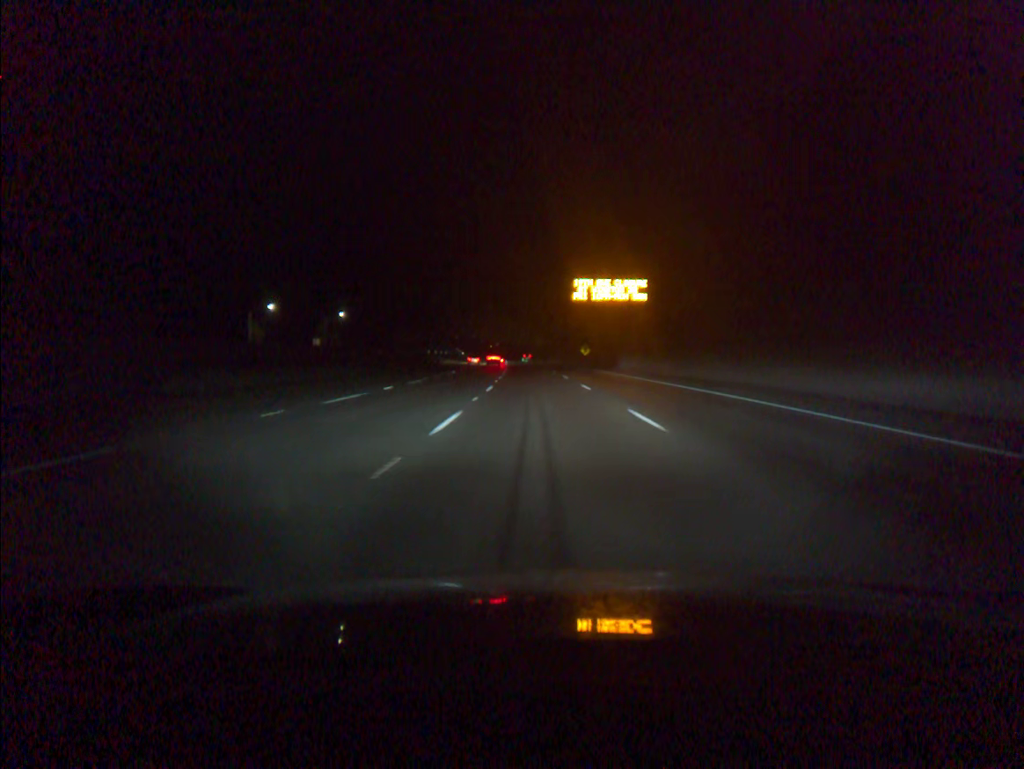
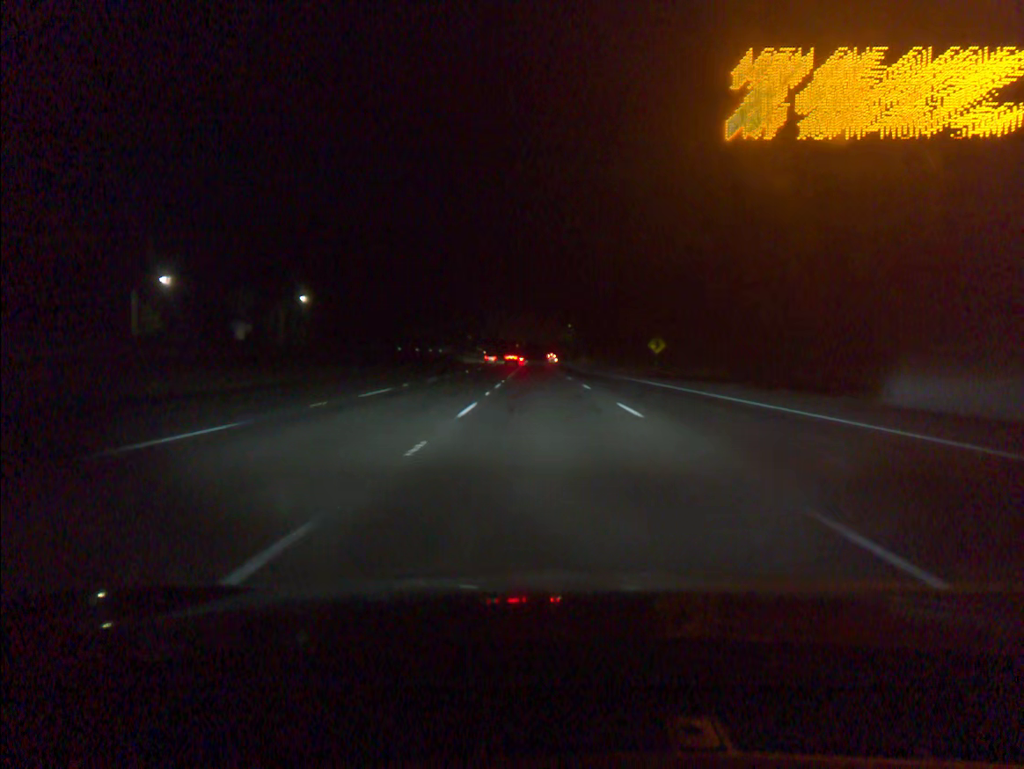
(-0.9, +54.9) m; -2°
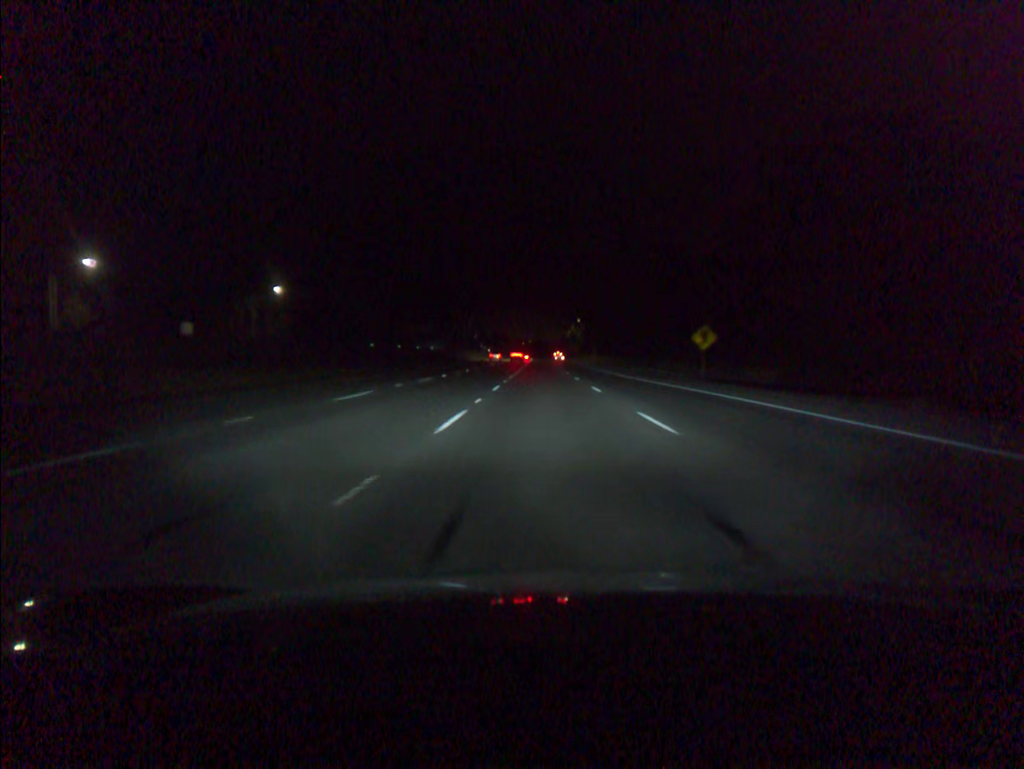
(-0.1, +18.4) m; 0°
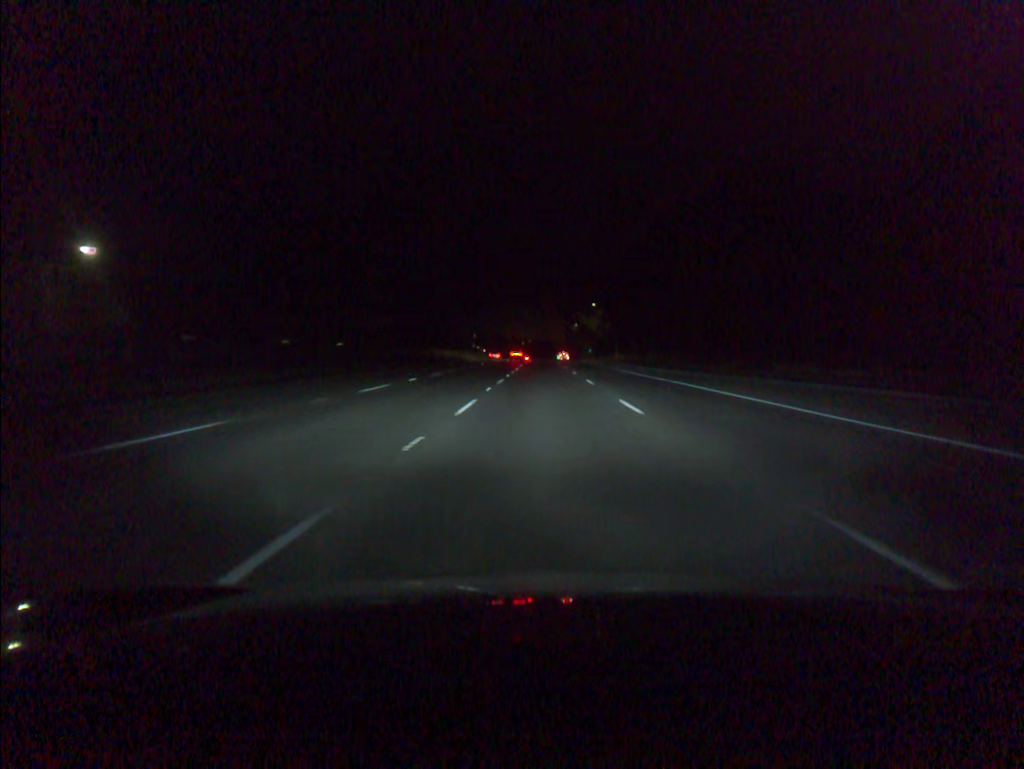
(-0.2, +55.2) m; 0°
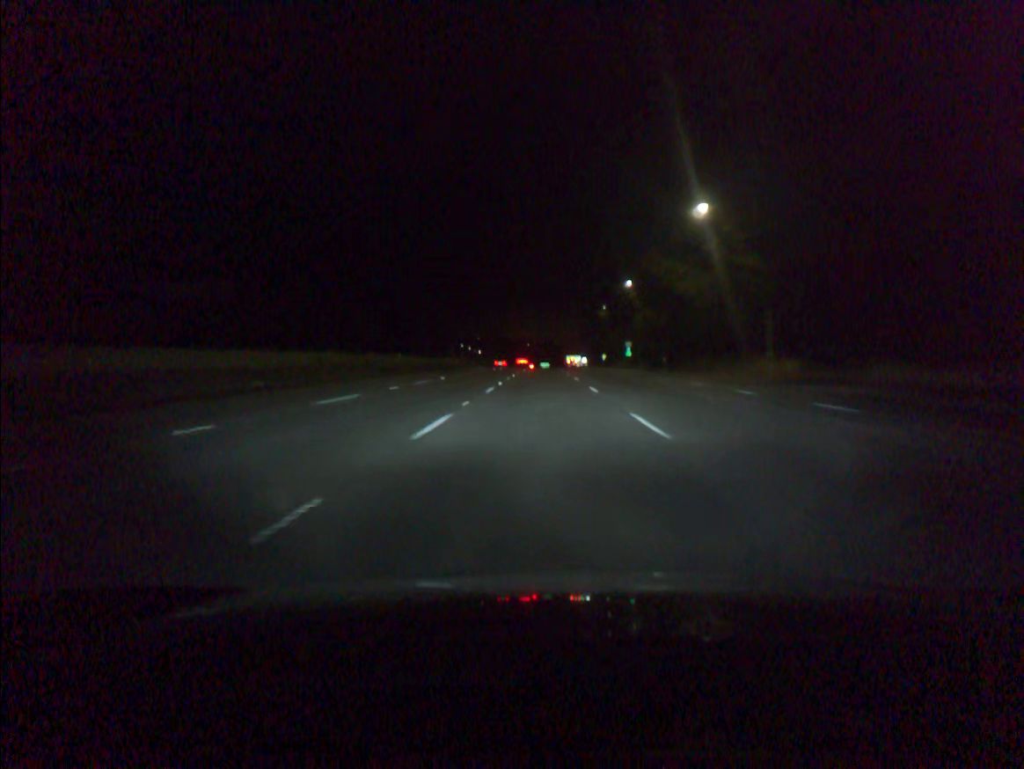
(-0.1, +91.9) m; 0°
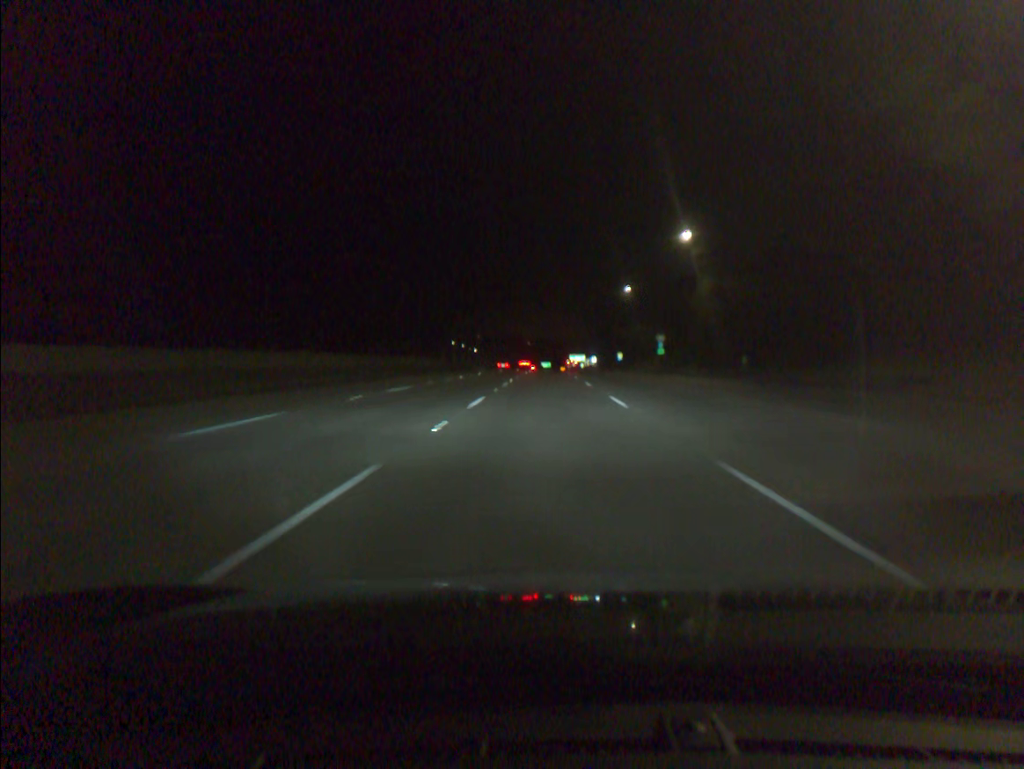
(0.0, +36.7) m; 0°
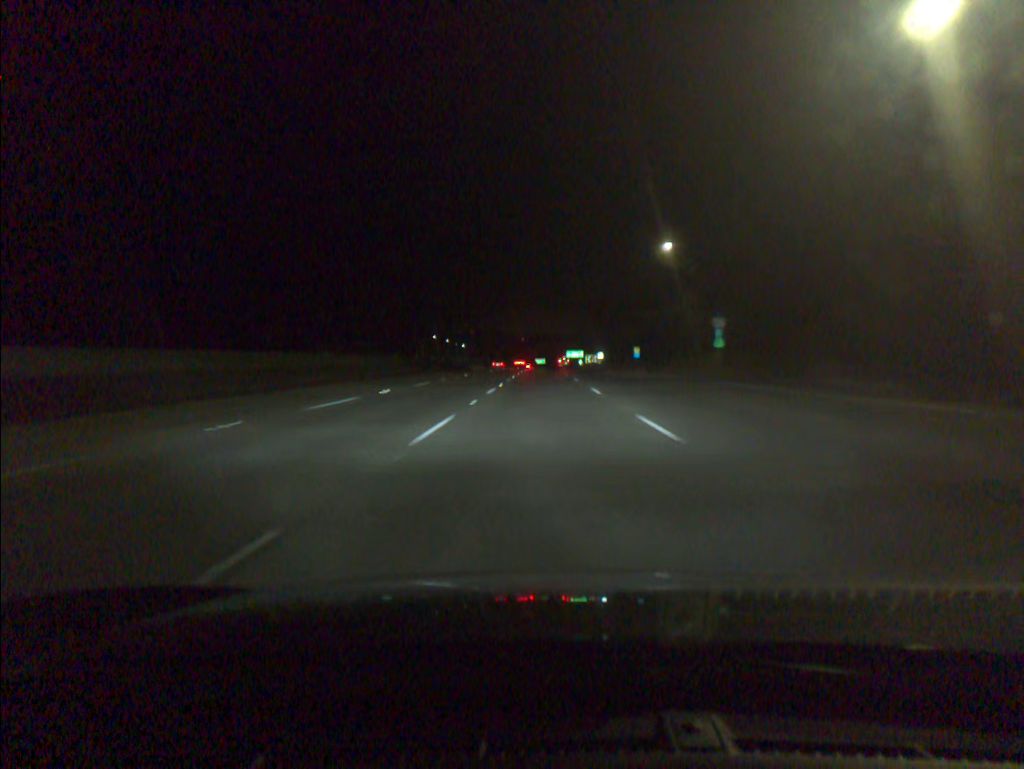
(+0.1, +36.7) m; 0°
